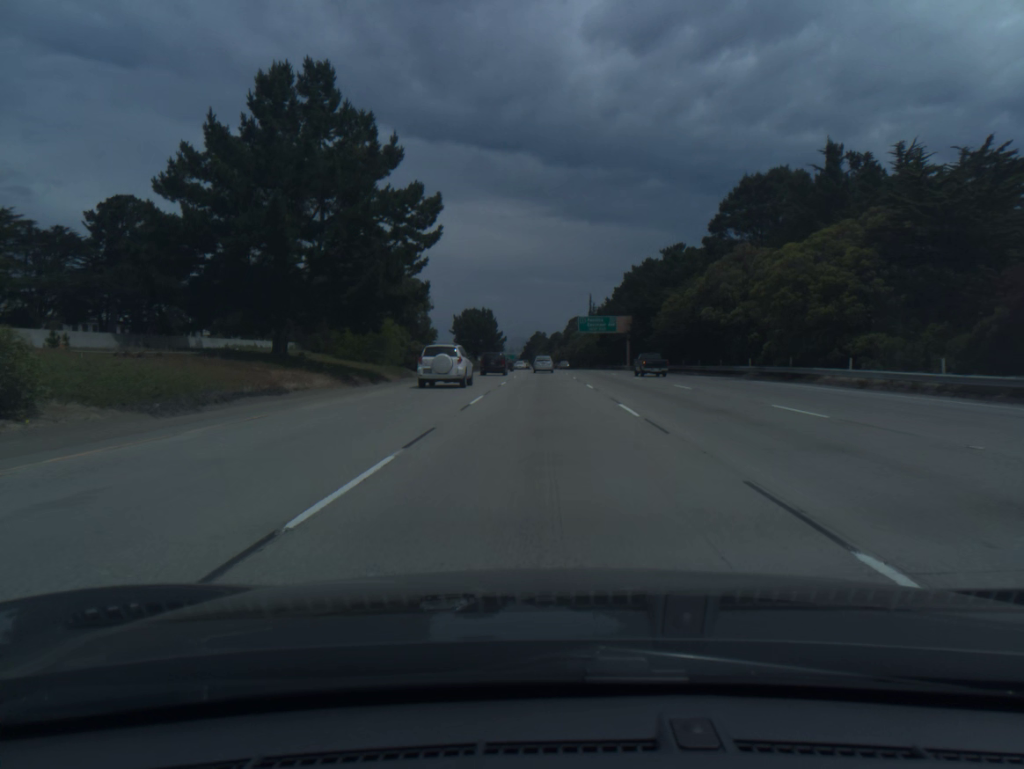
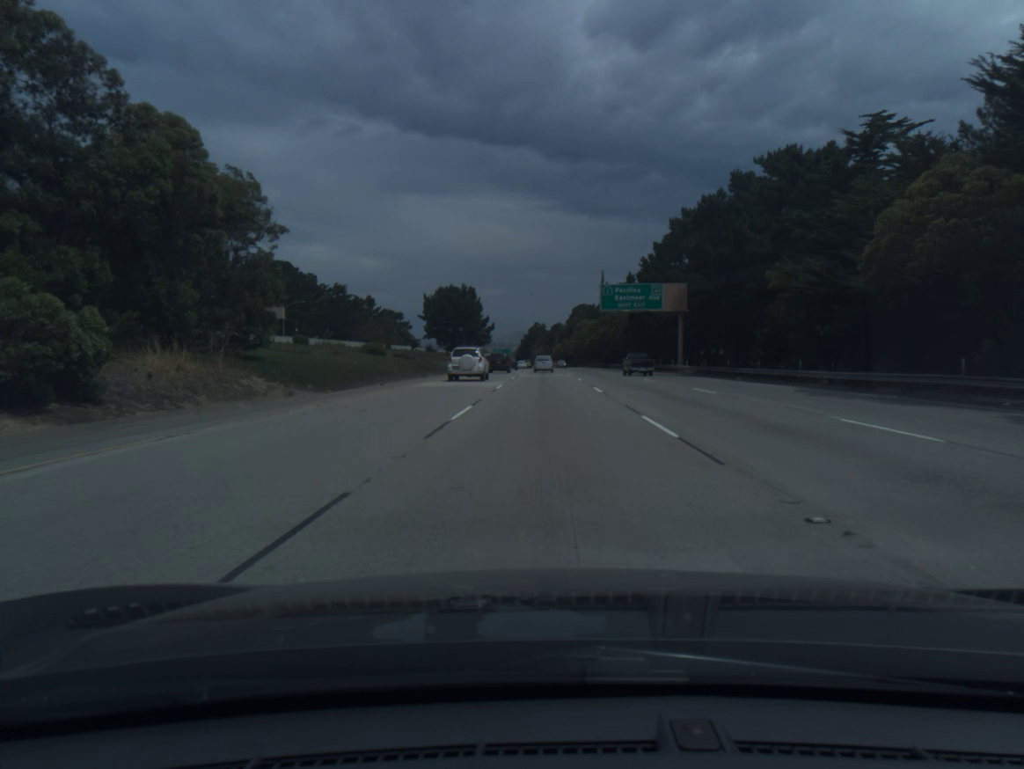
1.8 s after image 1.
(-0.1, +47.8) m; 0°
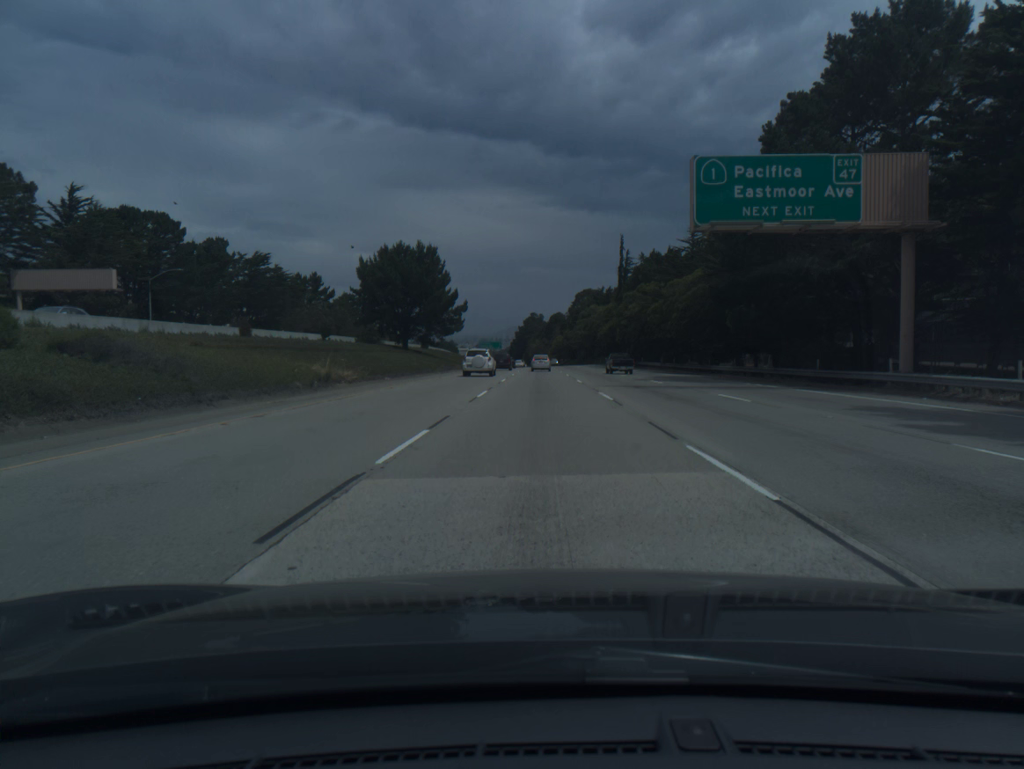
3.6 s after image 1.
(+0.1, +48.8) m; 0°
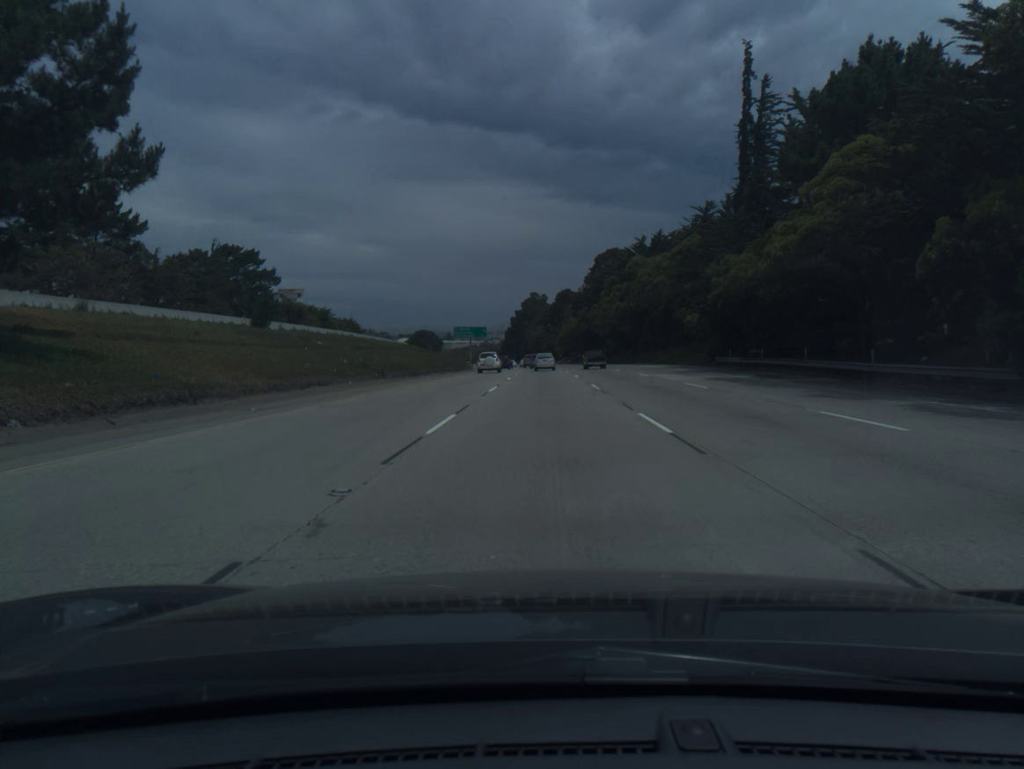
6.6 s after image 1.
(-0.3, +82.2) m; 0°
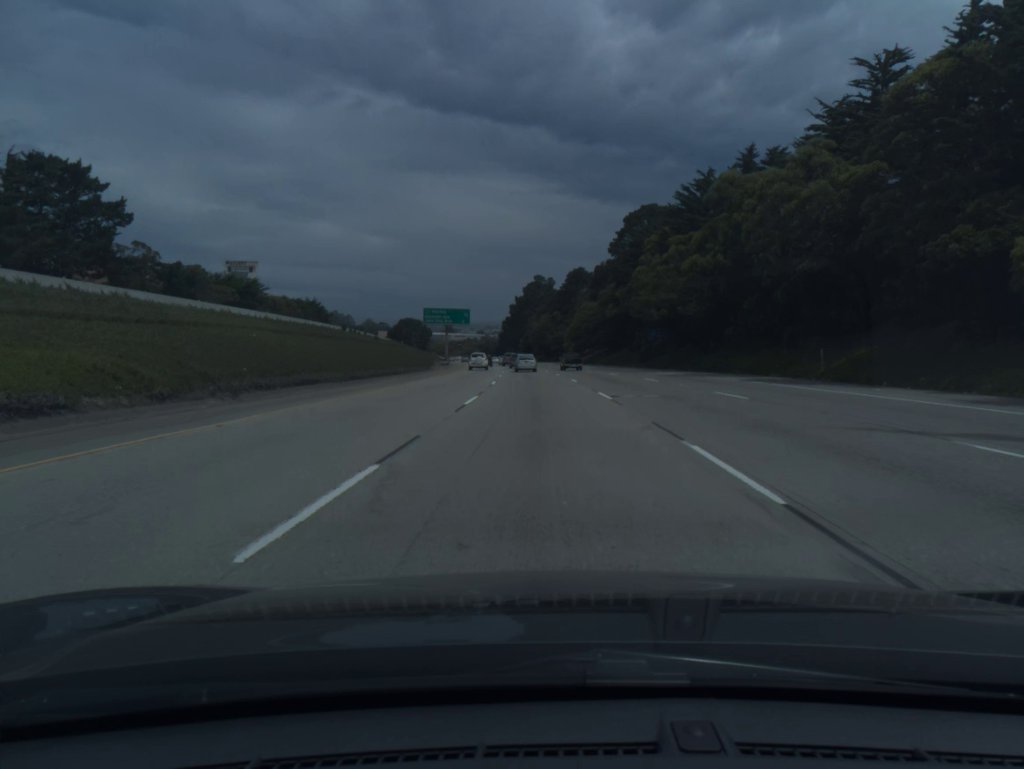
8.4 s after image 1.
(0.0, +49.5) m; 0°
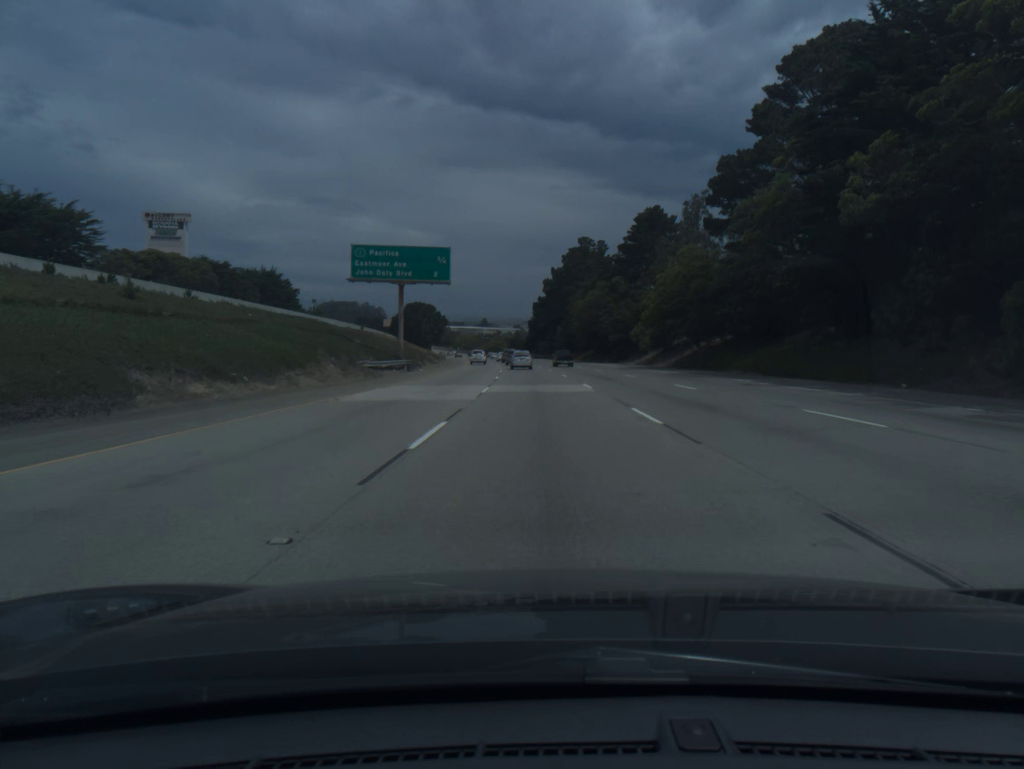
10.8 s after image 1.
(-1.5, +65.9) m; -3°
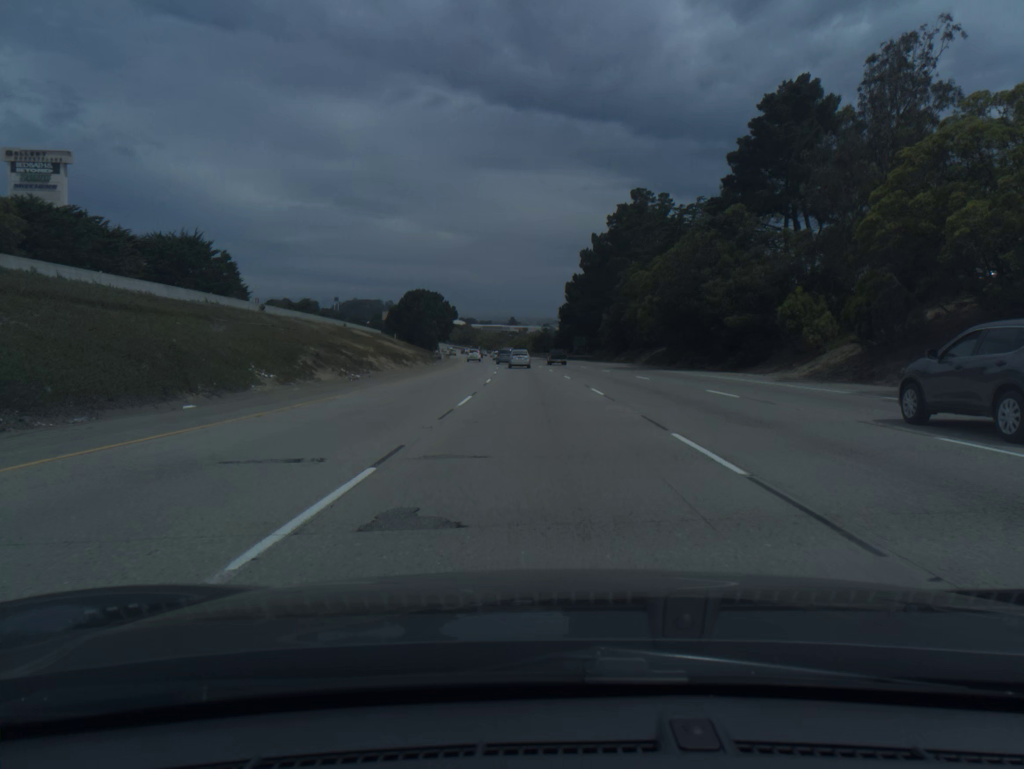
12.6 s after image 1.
(-0.9, +49.5) m; -2°
